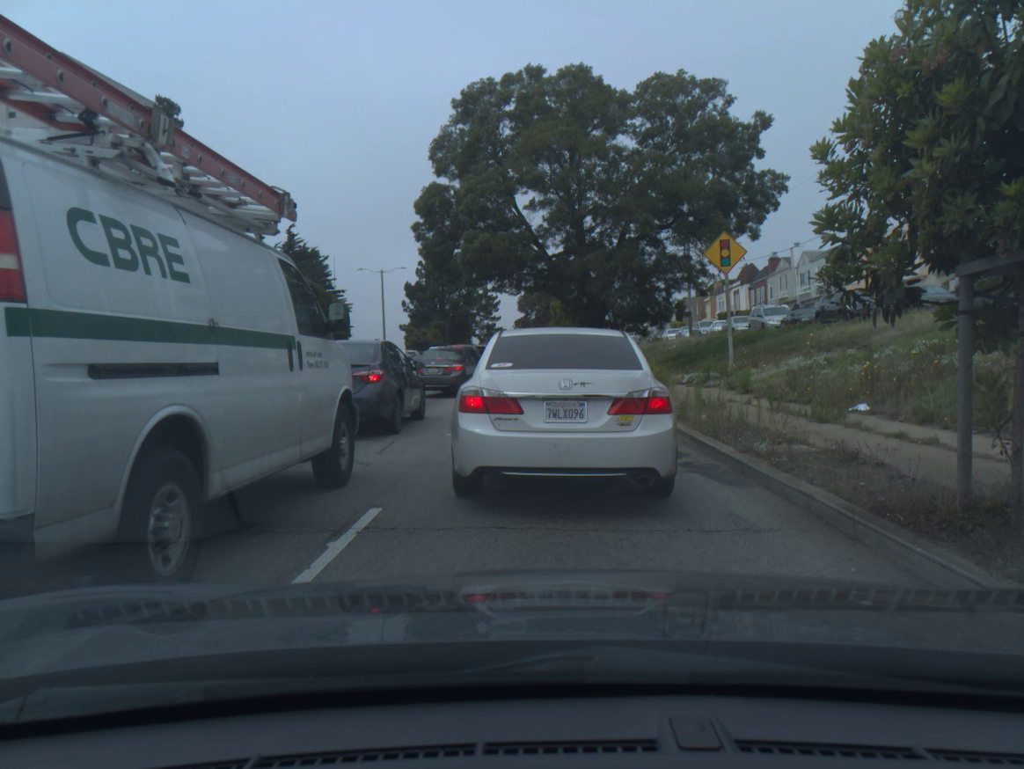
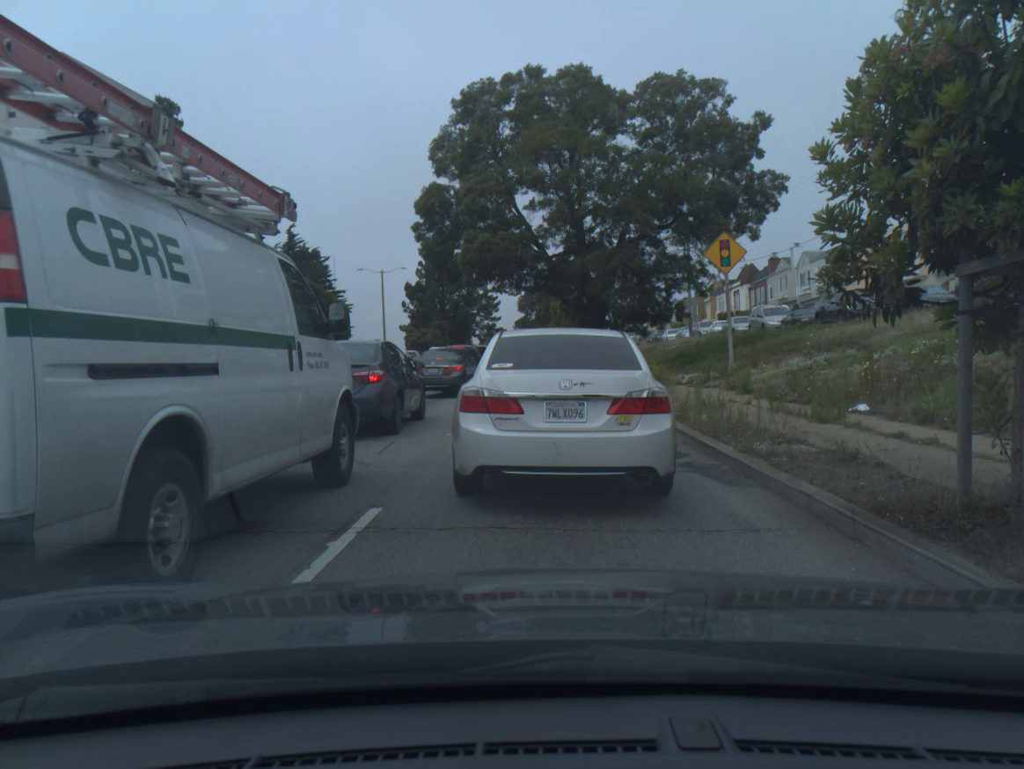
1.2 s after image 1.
(0.0, 0.0) m; 0°
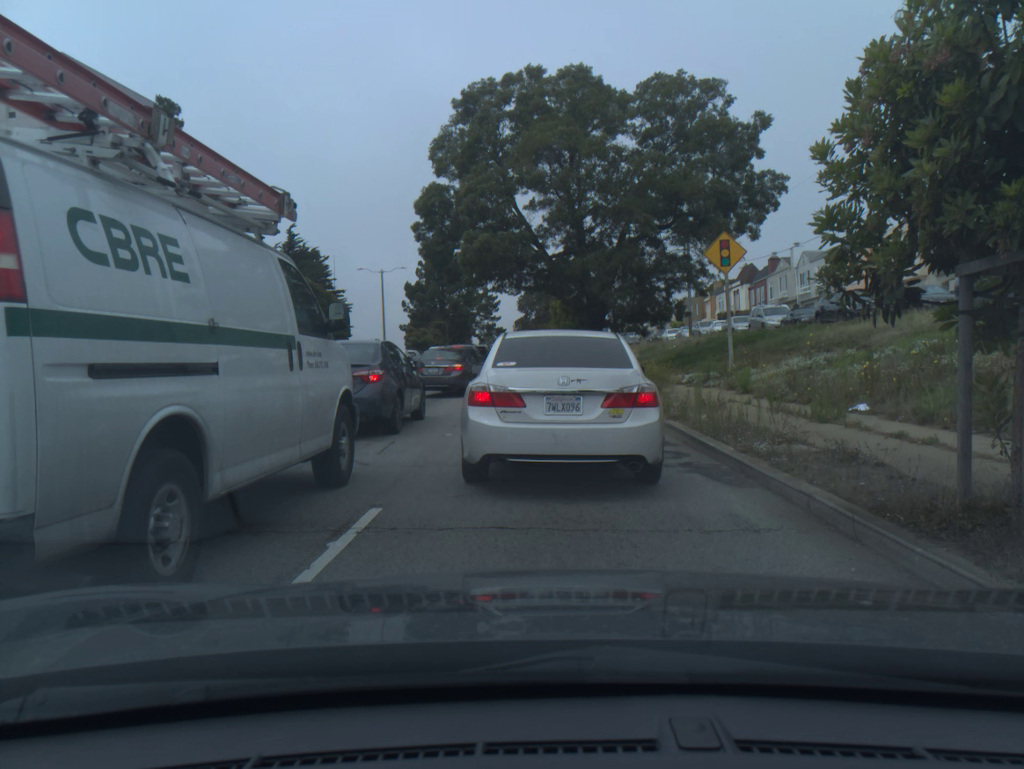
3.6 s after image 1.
(0.0, 0.0) m; 0°
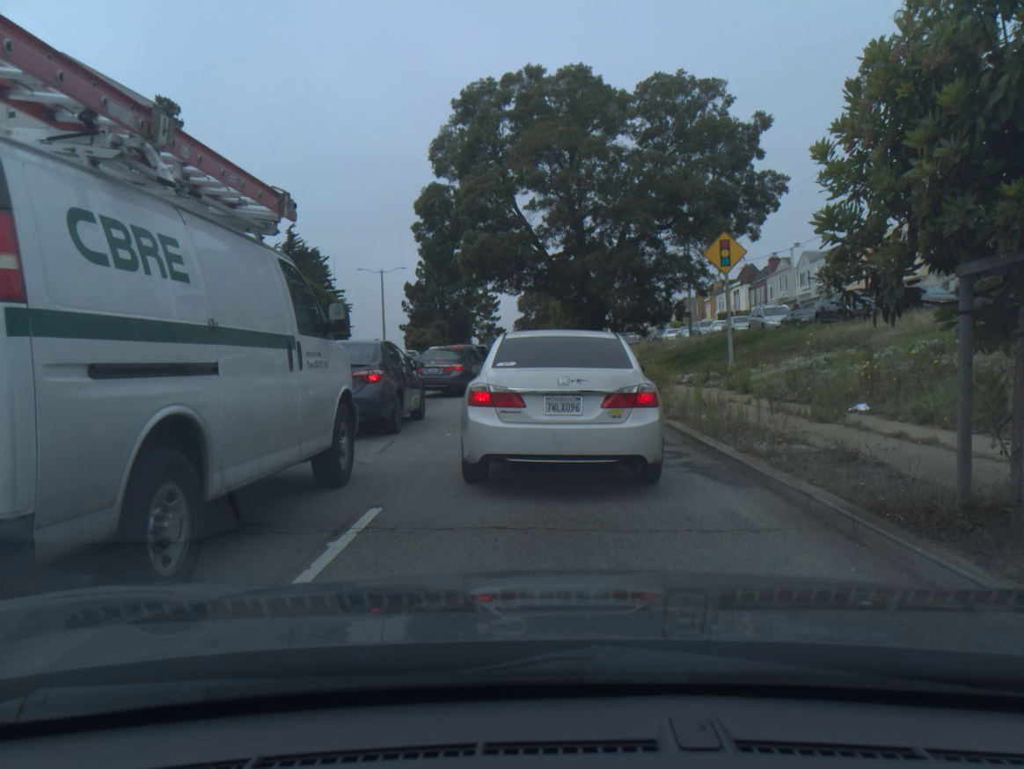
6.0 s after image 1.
(0.0, 0.0) m; 0°
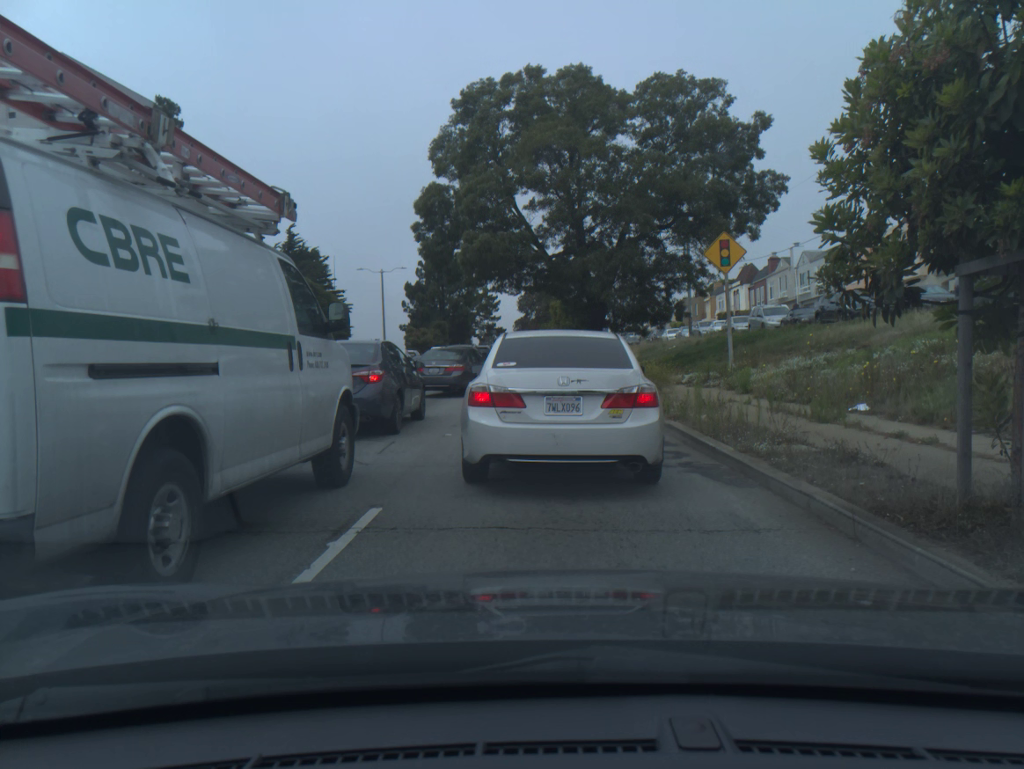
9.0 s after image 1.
(0.0, 0.0) m; 0°
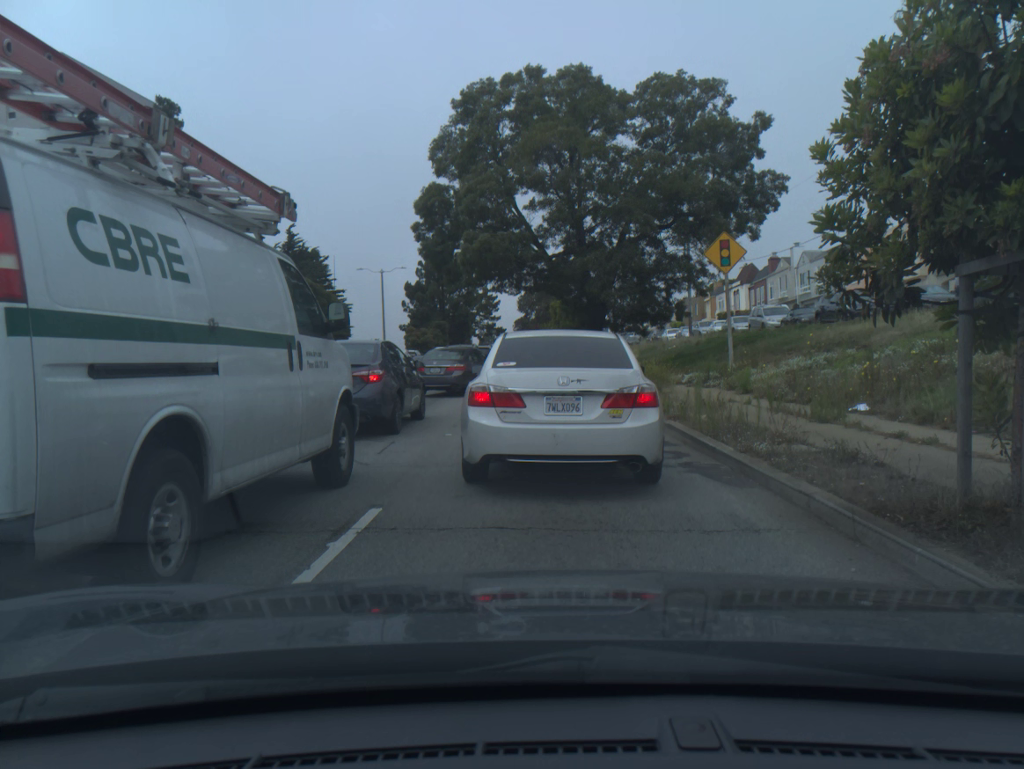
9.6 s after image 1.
(0.0, 0.0) m; 0°
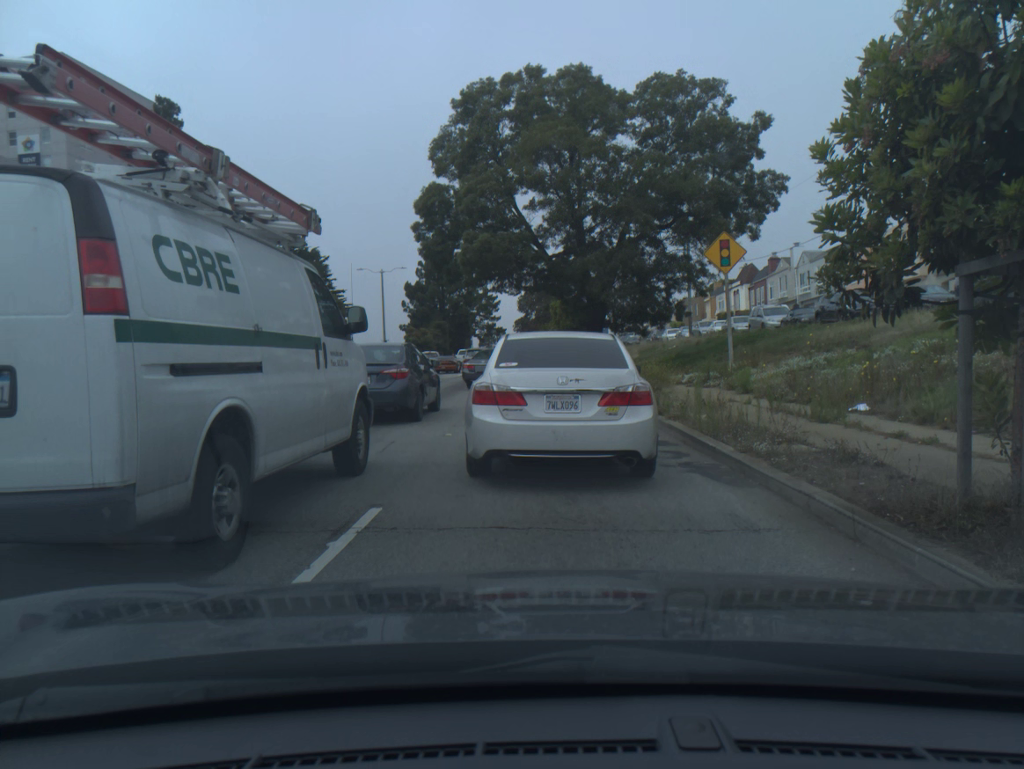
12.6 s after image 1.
(0.0, 0.0) m; 0°
